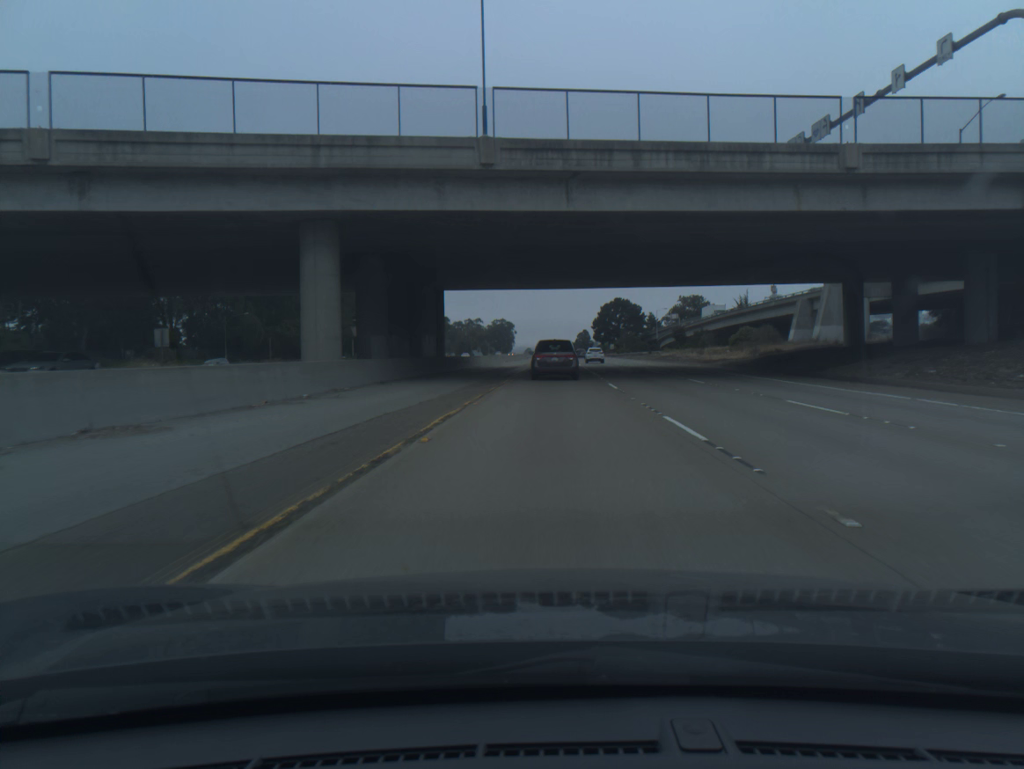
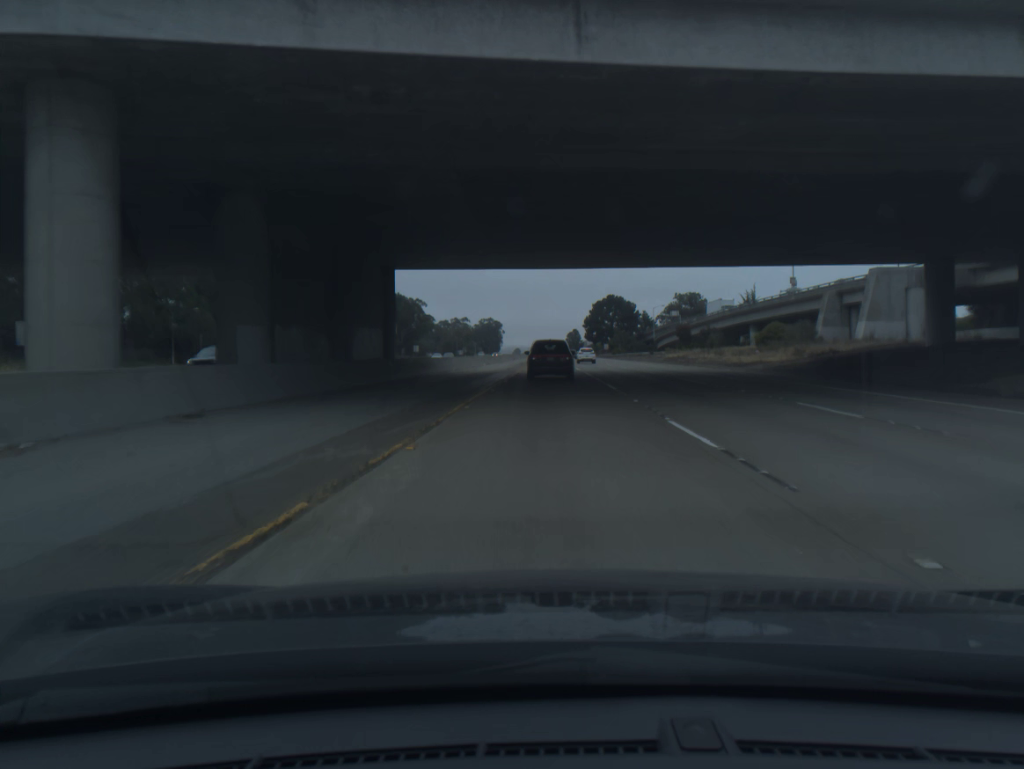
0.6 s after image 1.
(+0.1, +15.7) m; +1°
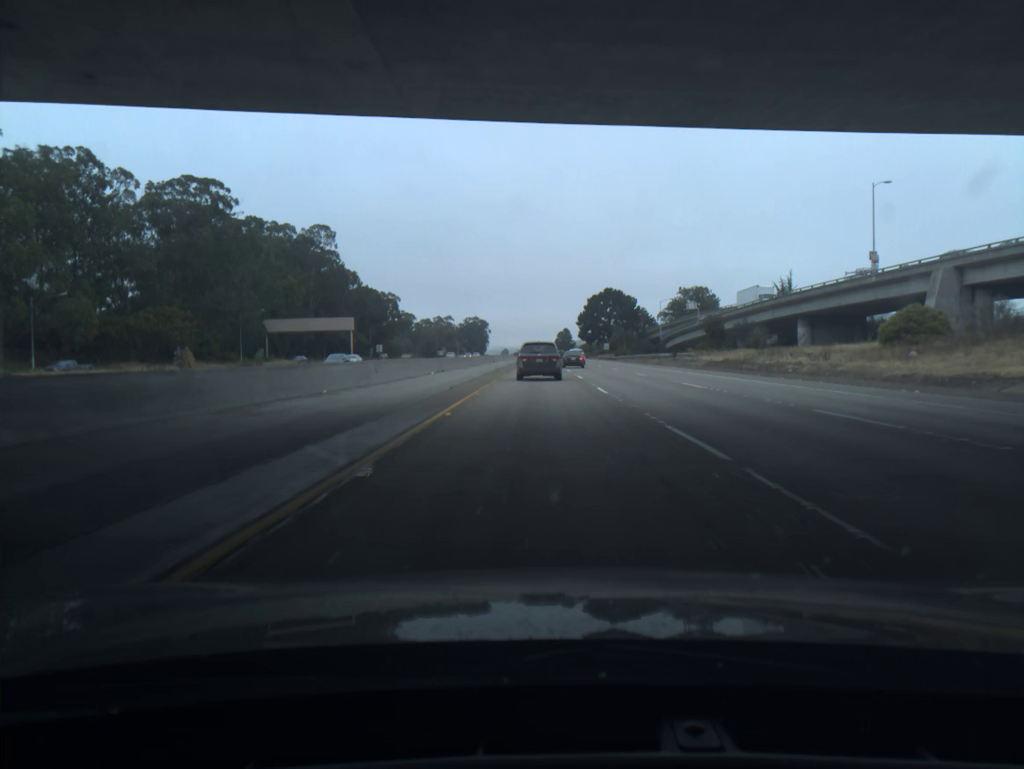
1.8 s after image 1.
(+0.3, +31.0) m; +1°
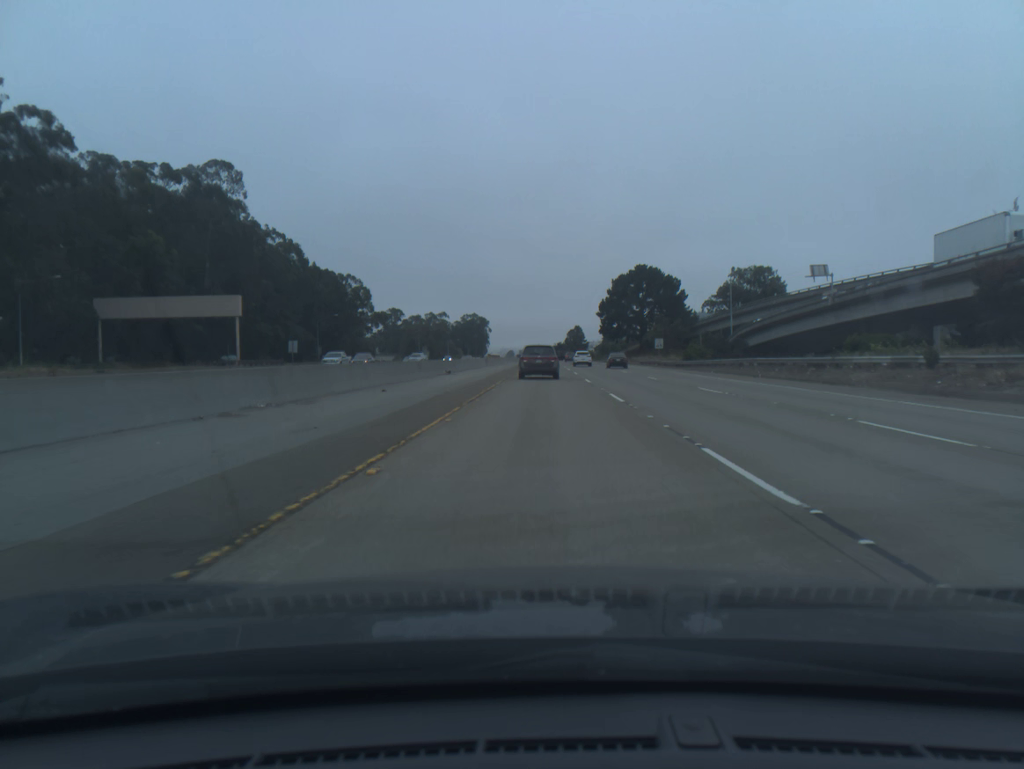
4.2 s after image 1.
(-0.2, +60.3) m; -1°
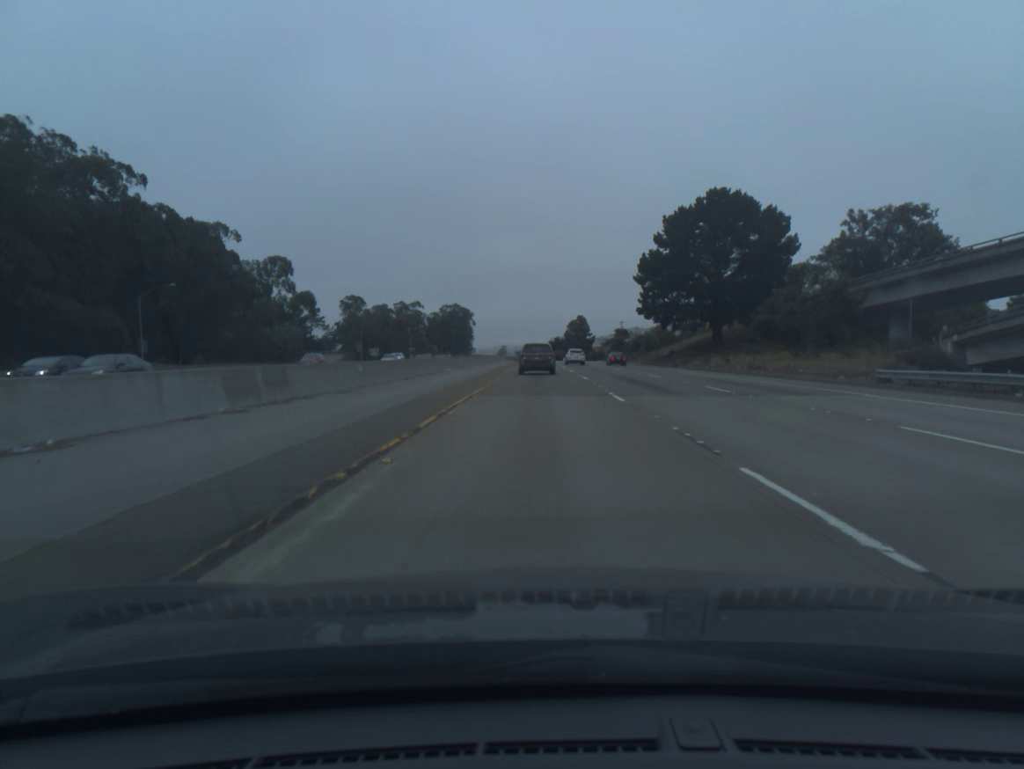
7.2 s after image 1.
(+0.2, +74.1) m; 0°
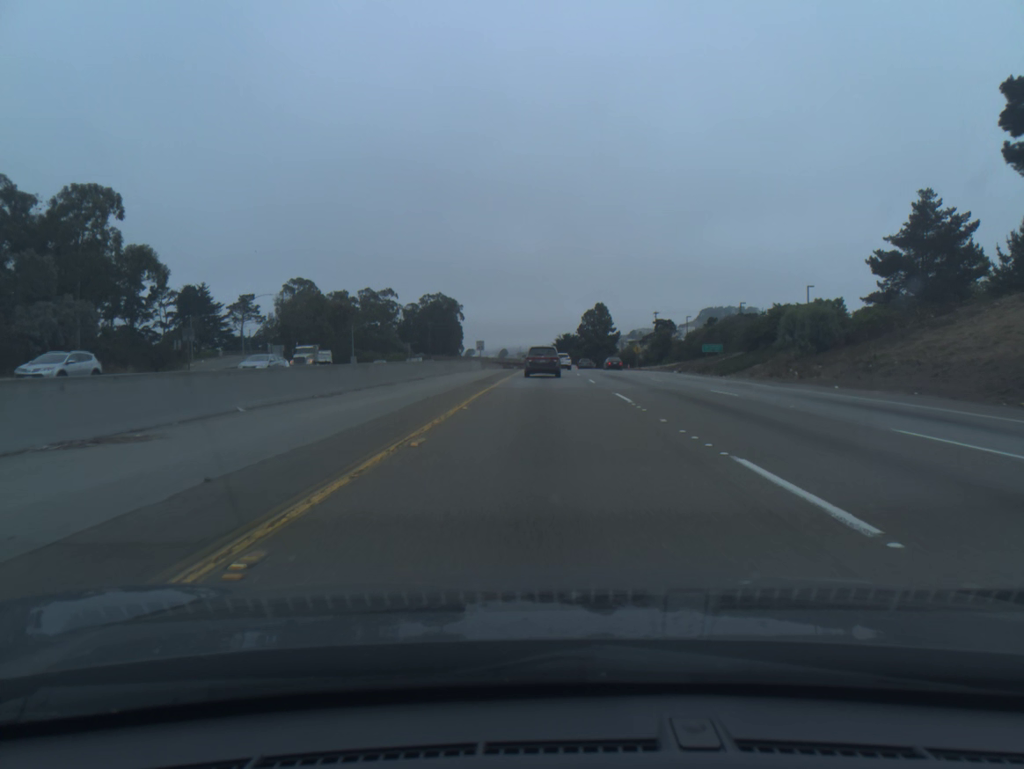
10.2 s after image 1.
(-0.3, +73.3) m; 0°
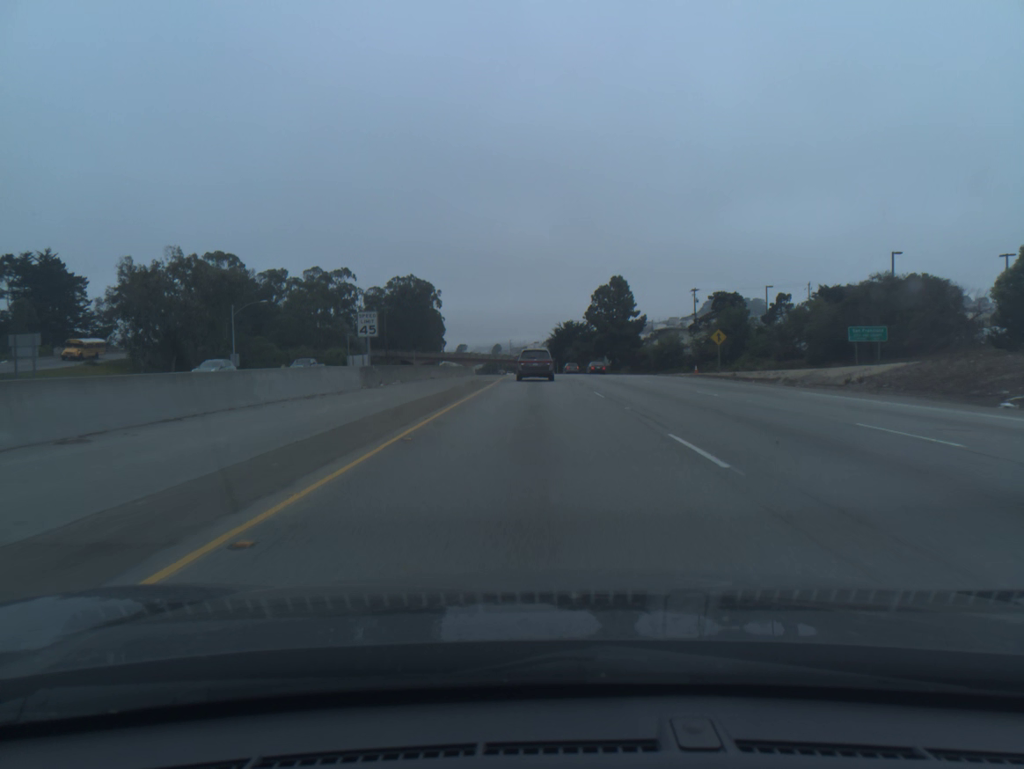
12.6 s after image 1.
(+0.4, +56.9) m; 0°
